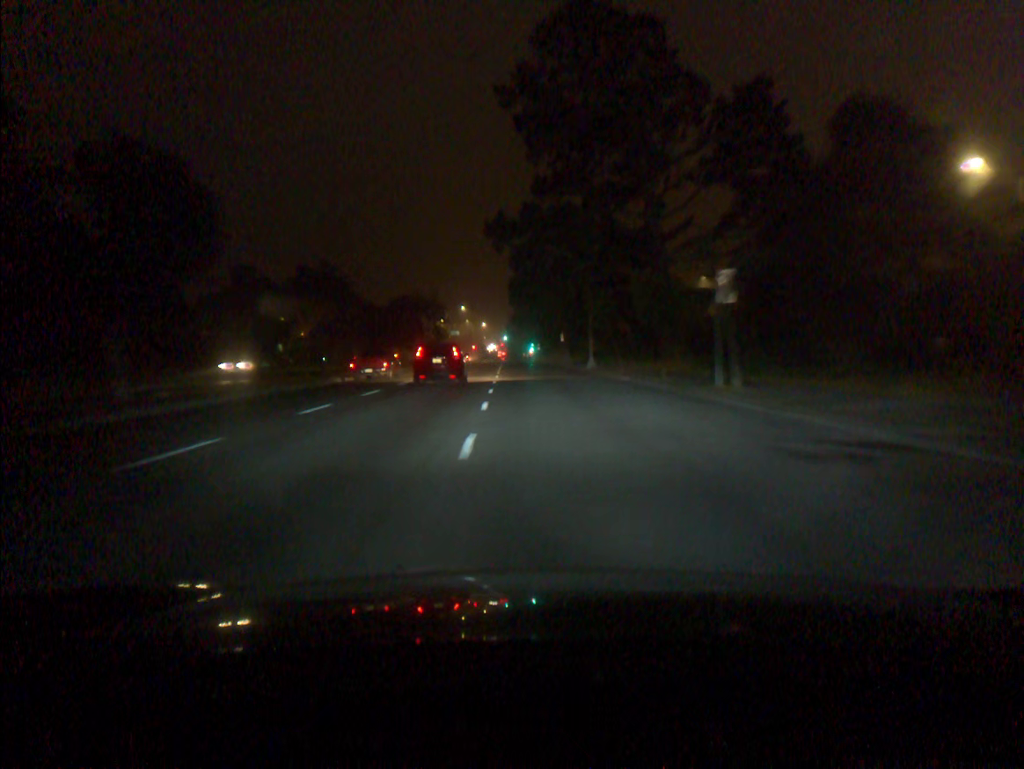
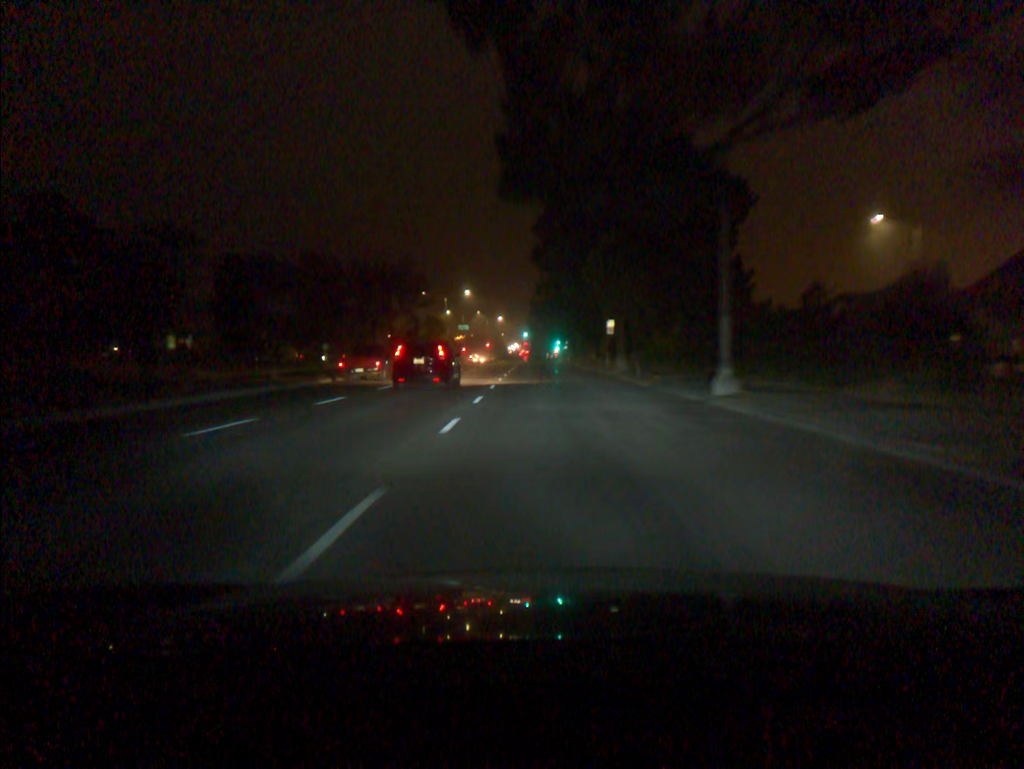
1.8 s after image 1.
(-0.5, +33.8) m; -2°
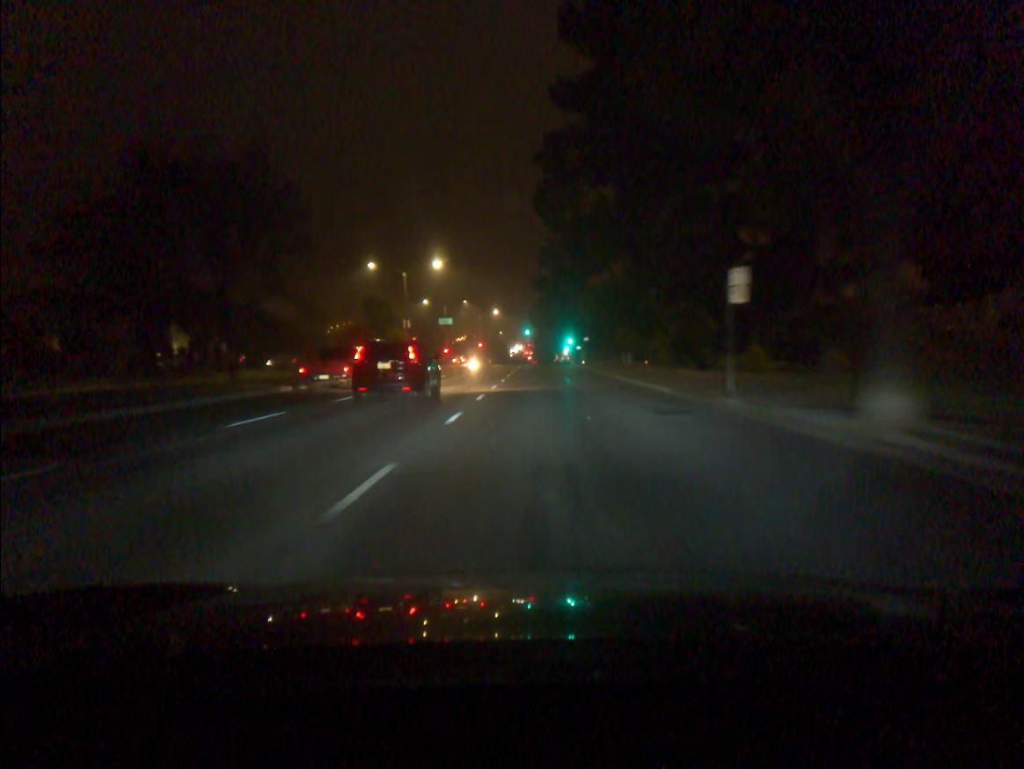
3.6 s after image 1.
(-0.2, +34.5) m; 0°
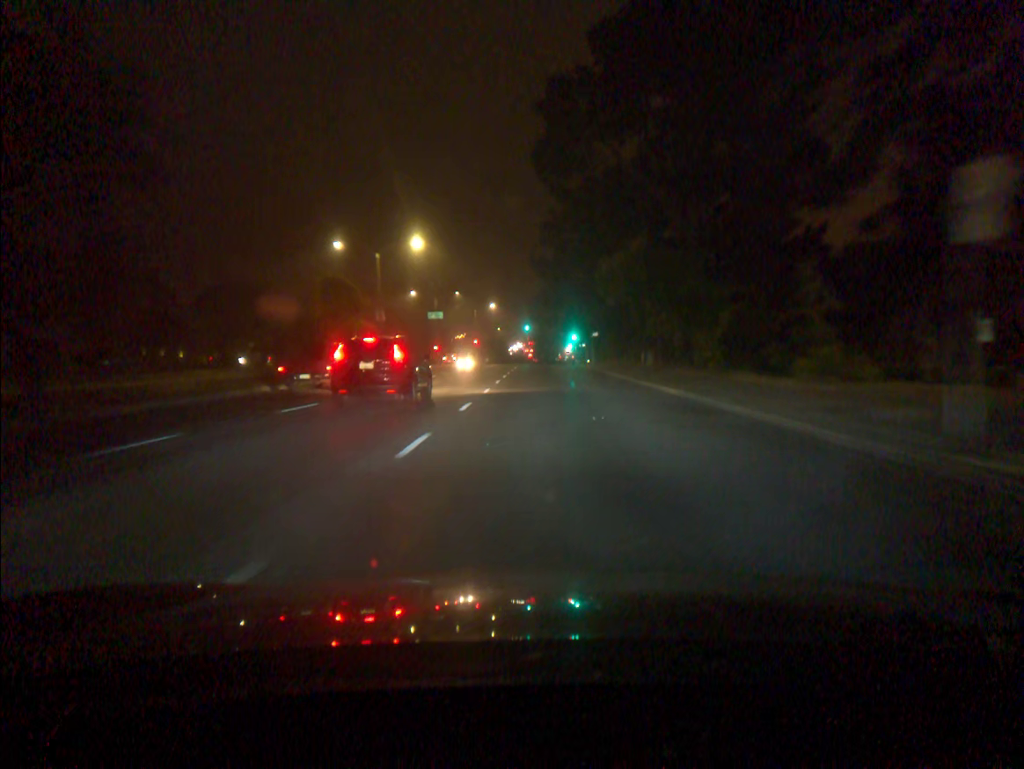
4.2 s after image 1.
(0.0, +11.6) m; 0°
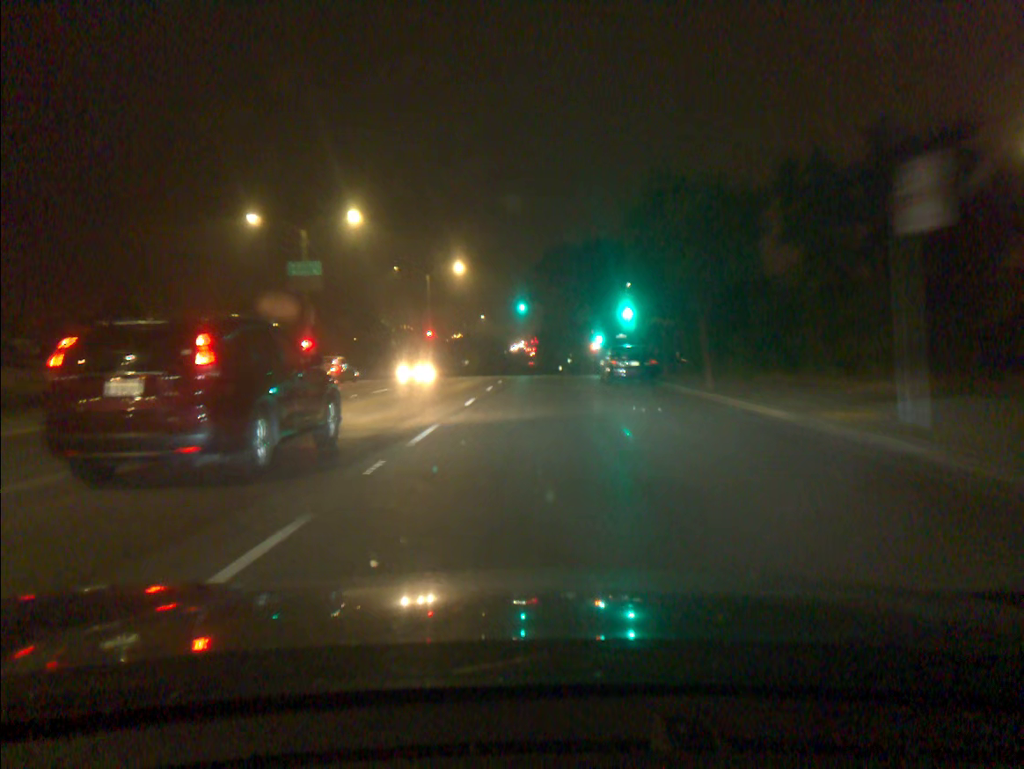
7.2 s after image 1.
(-0.1, +56.9) m; 0°
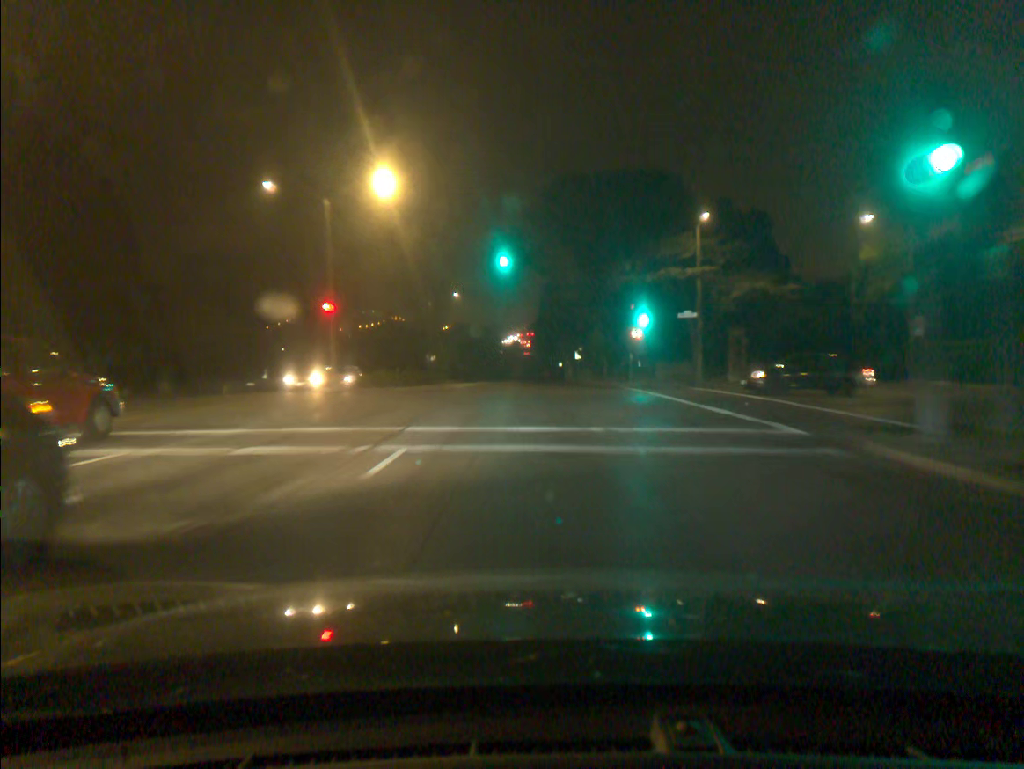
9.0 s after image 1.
(0.0, +33.1) m; 0°
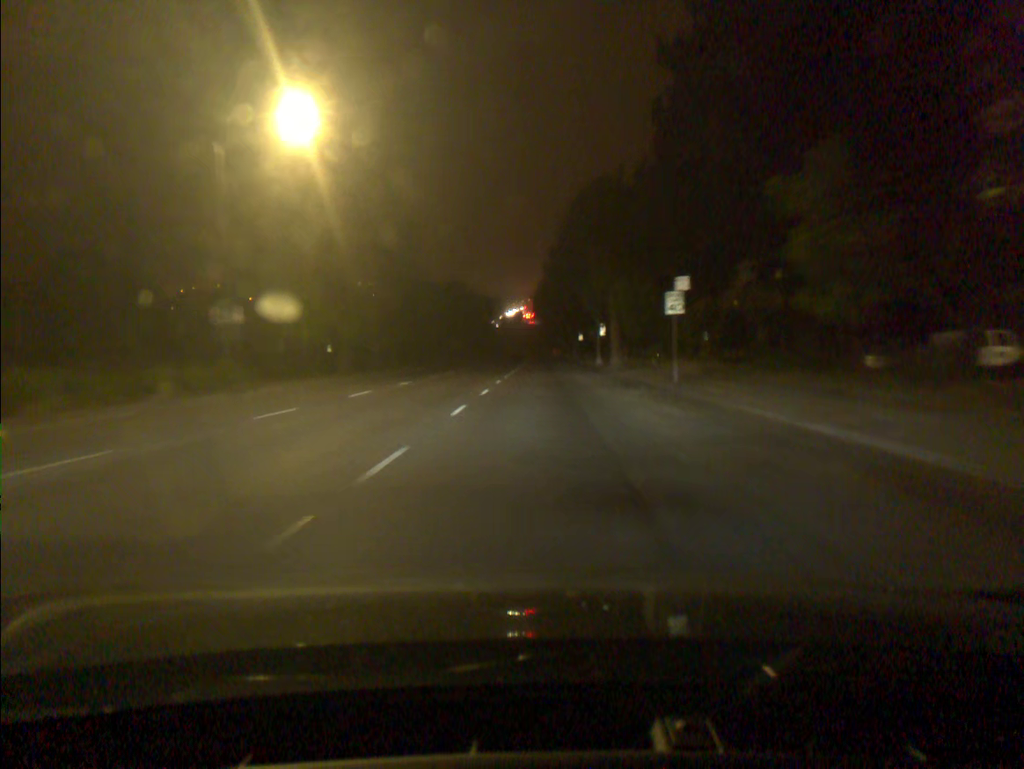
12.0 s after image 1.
(-0.3, +55.6) m; 0°
